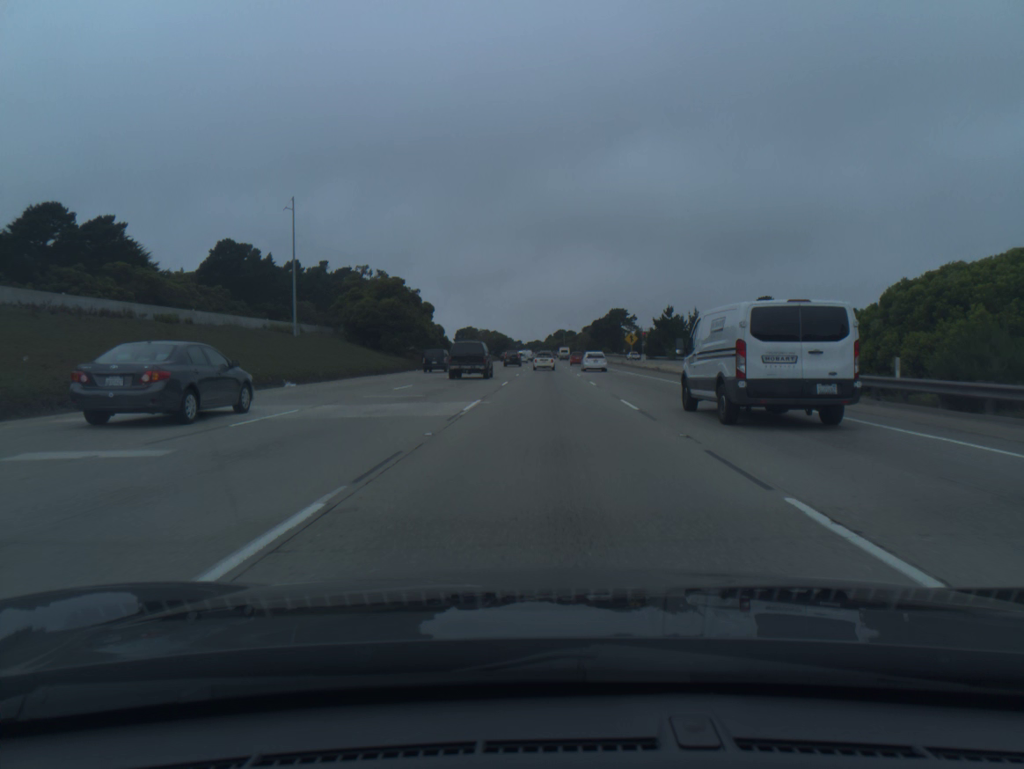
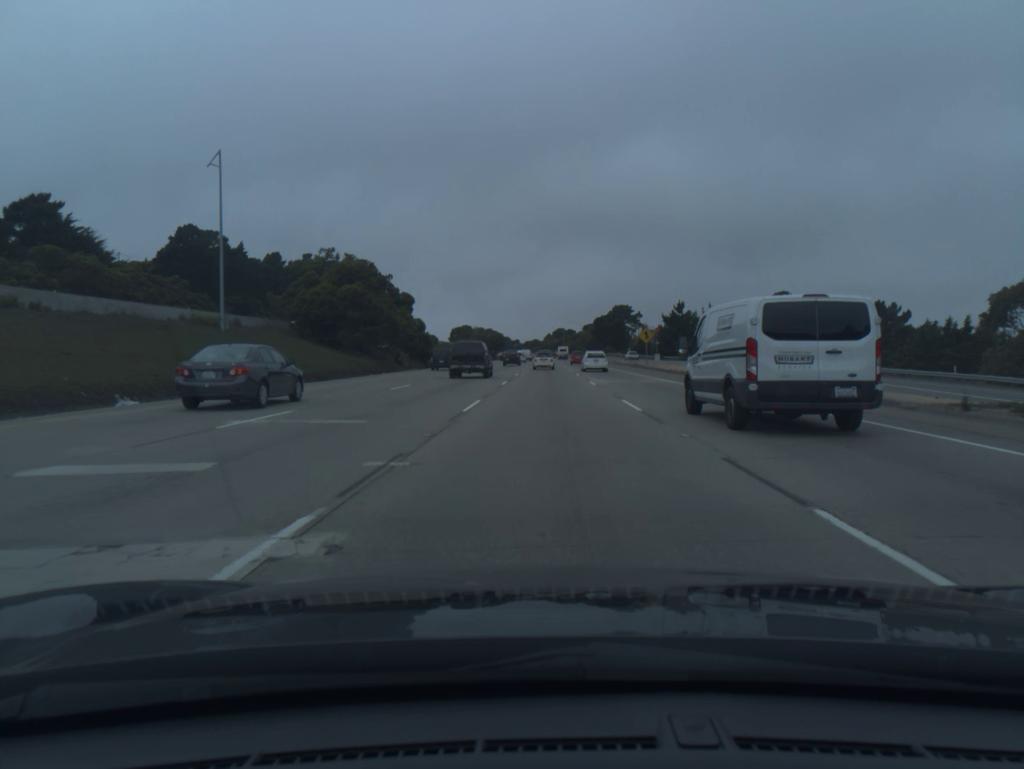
(0.0, +15.1) m; 0°
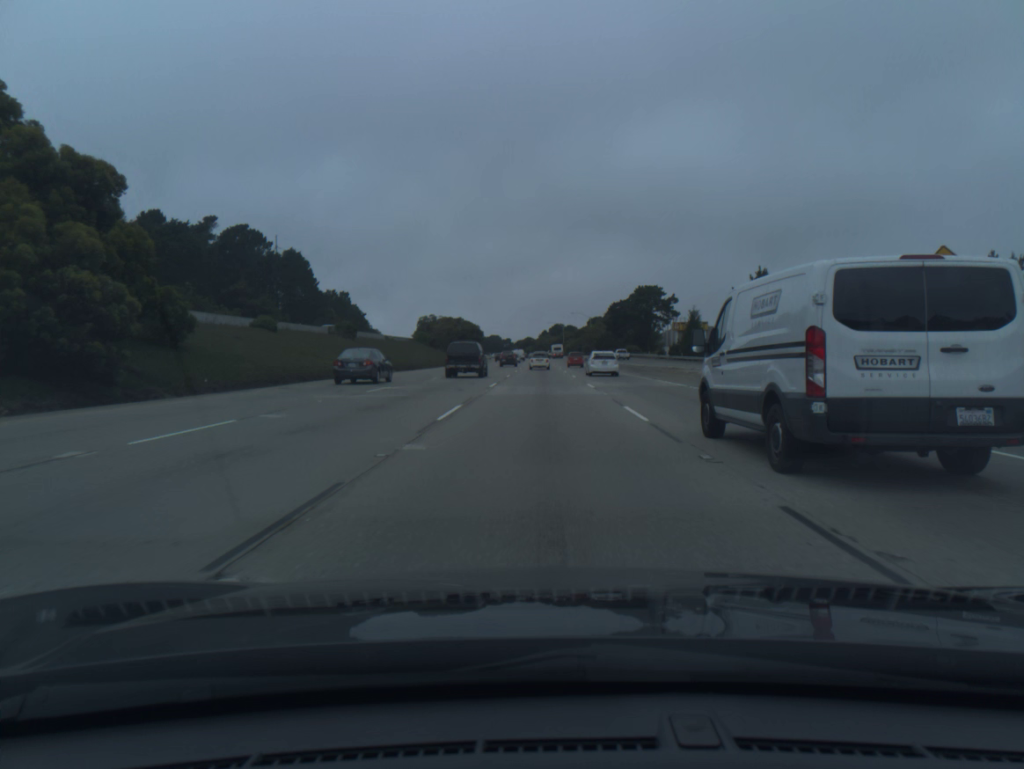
(+0.4, +61.1) m; 0°
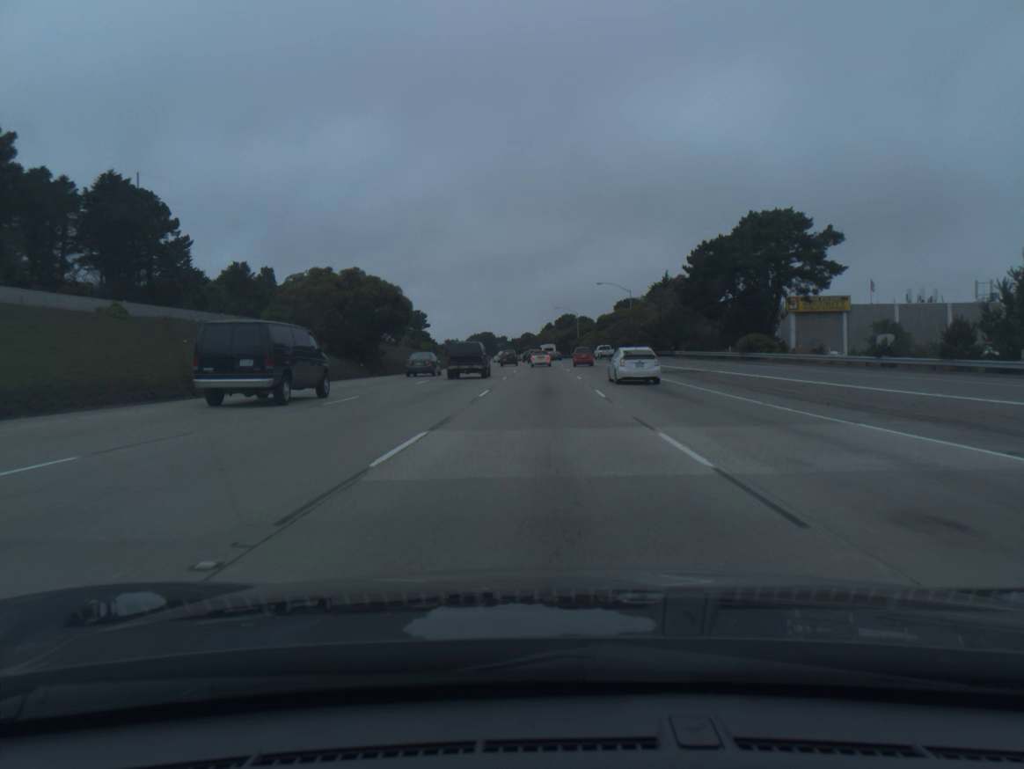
(-0.2, +78.2) m; 0°
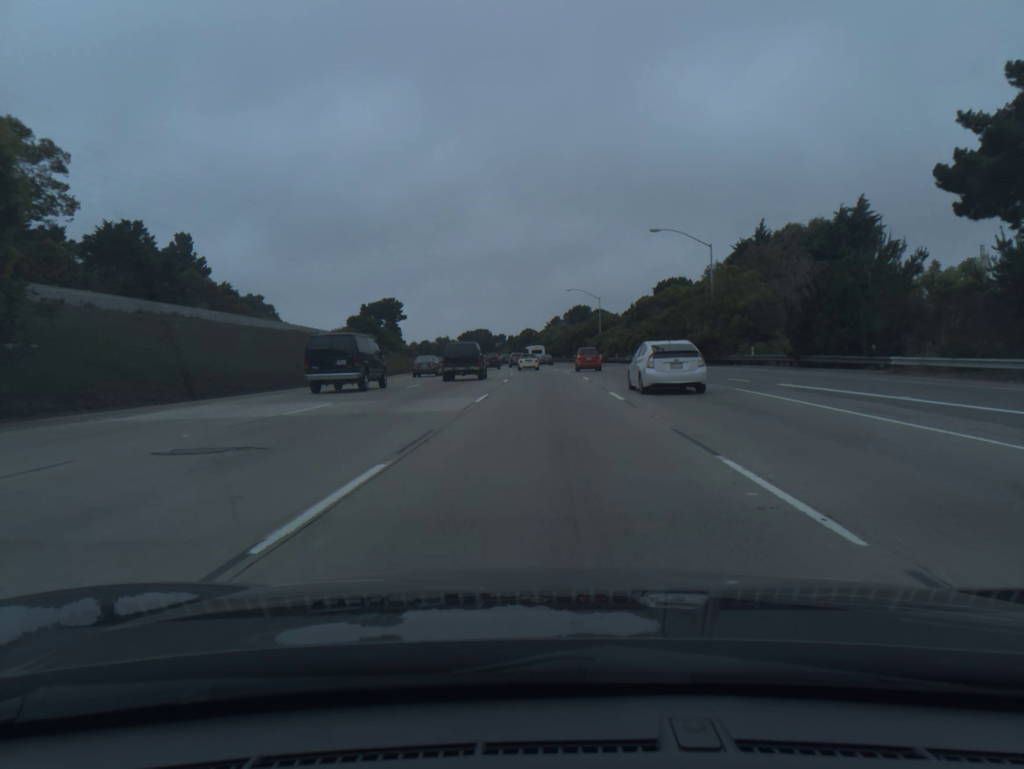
(-0.2, +47.7) m; 0°
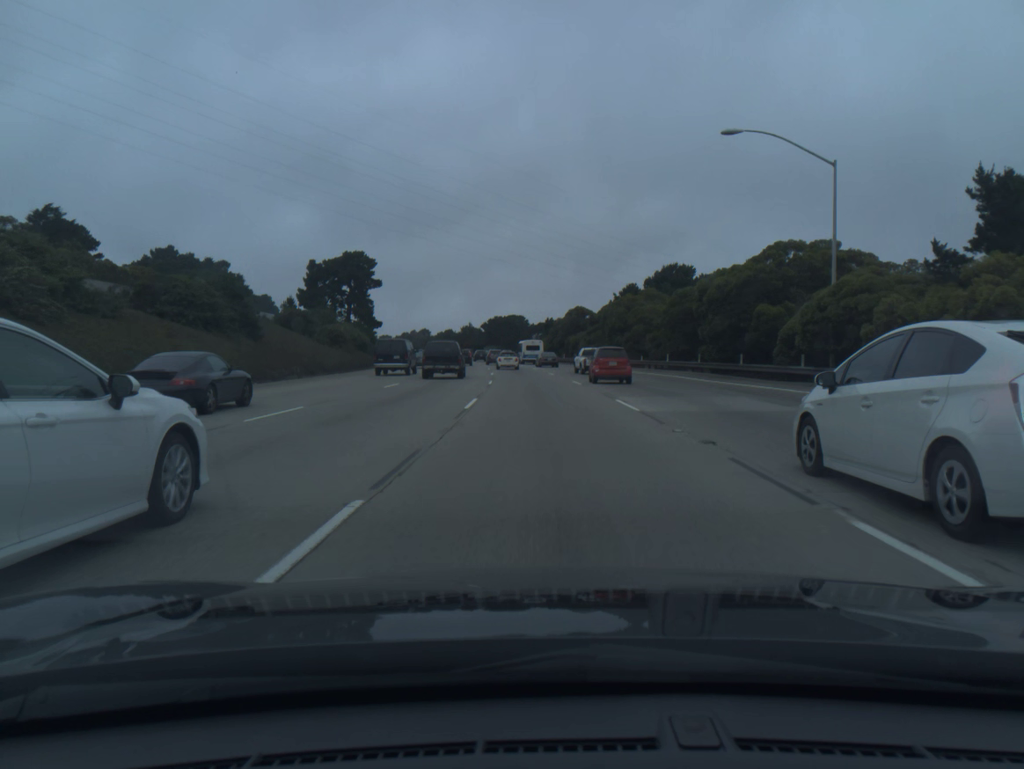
(-1.4, +75.8) m; -3°
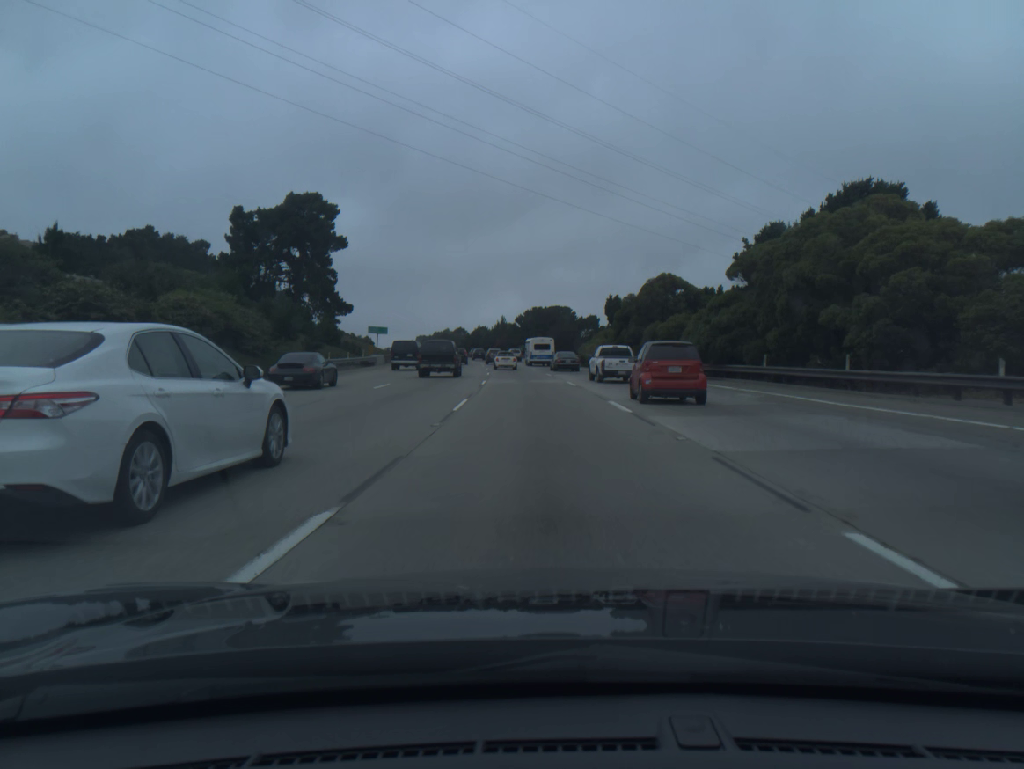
(-1.1, +44.4) m; -3°
